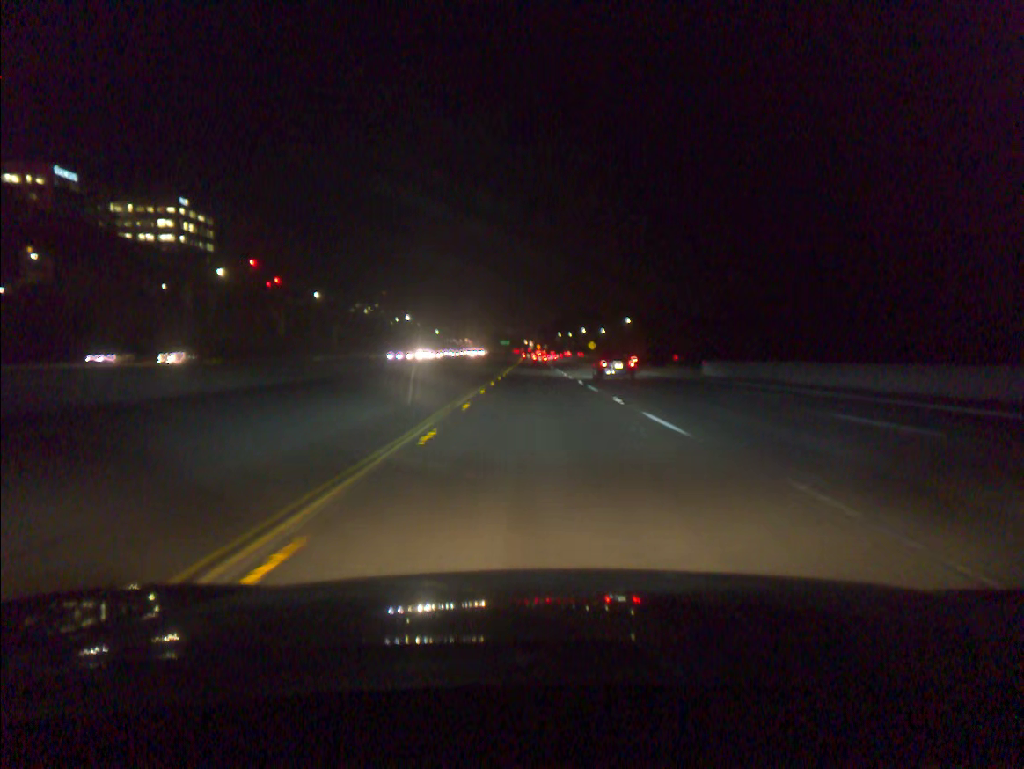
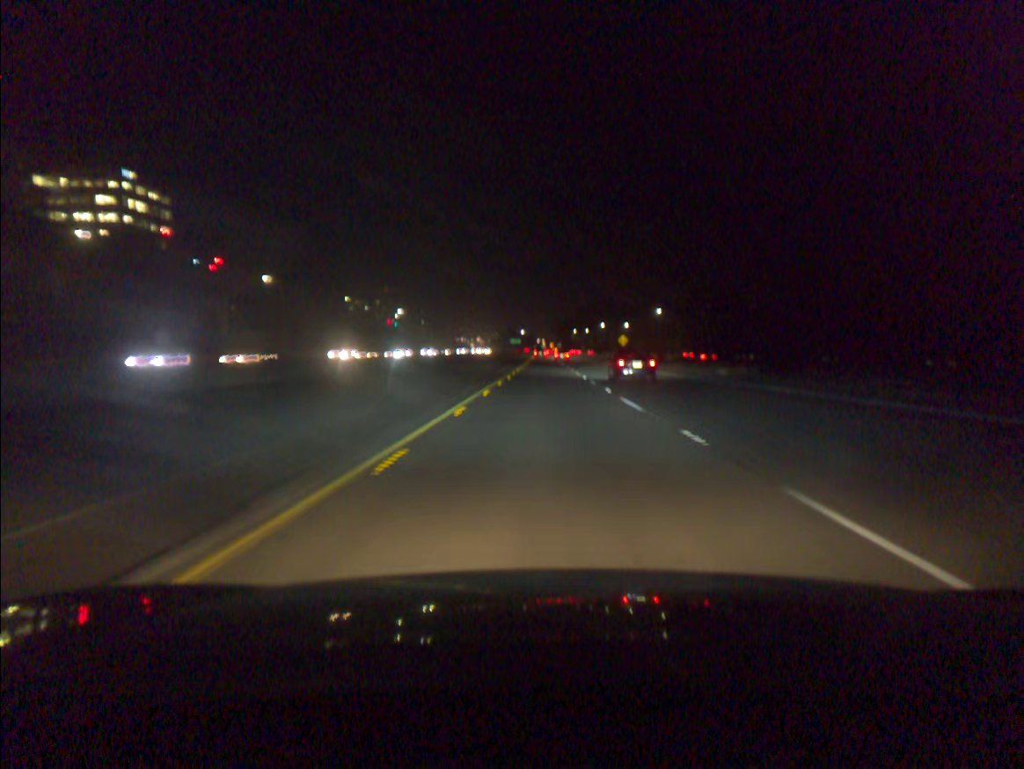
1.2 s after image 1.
(-0.4, +38.7) m; -1°
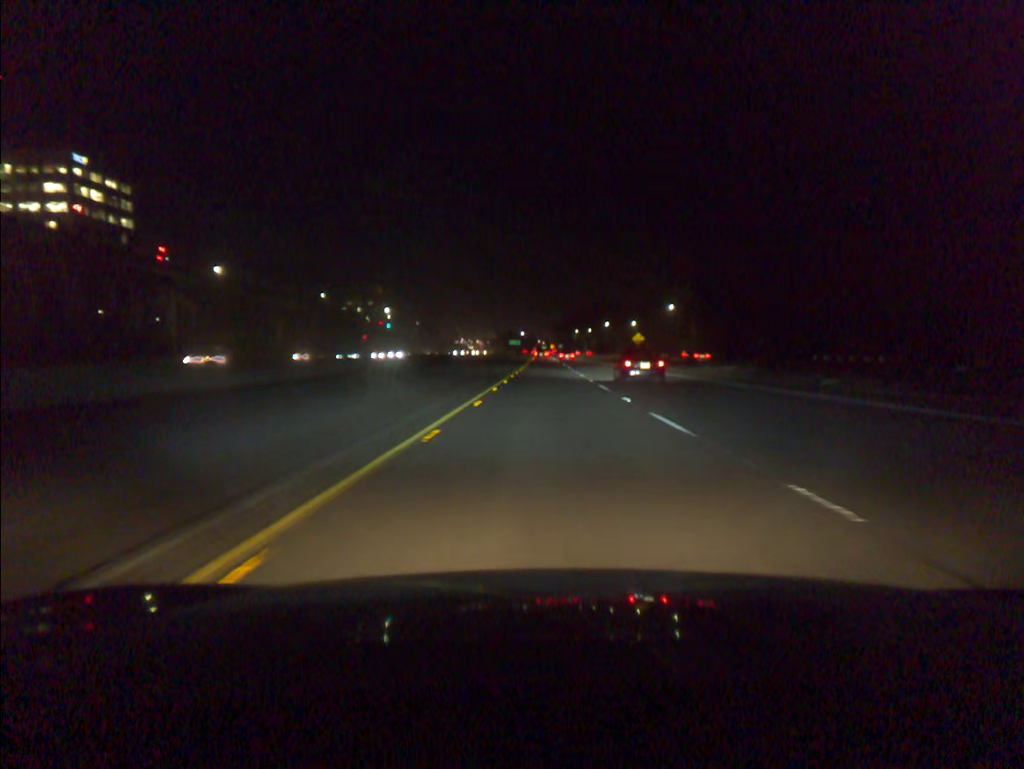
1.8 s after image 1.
(0.0, +19.5) m; 0°
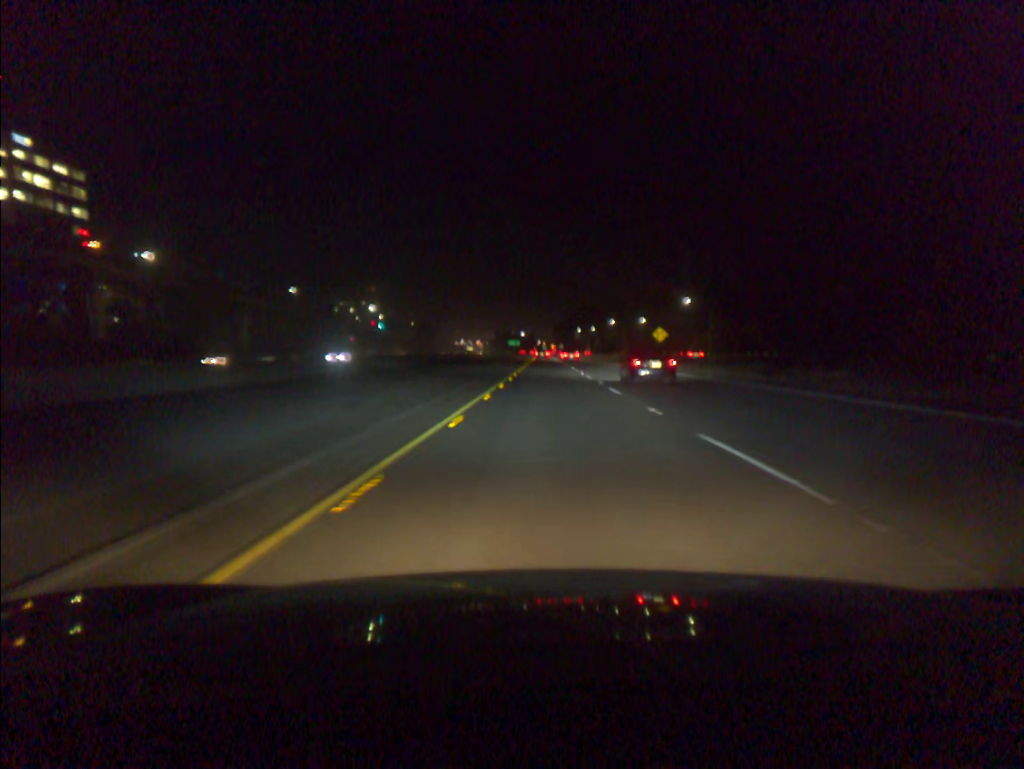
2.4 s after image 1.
(0.0, +19.6) m; 0°
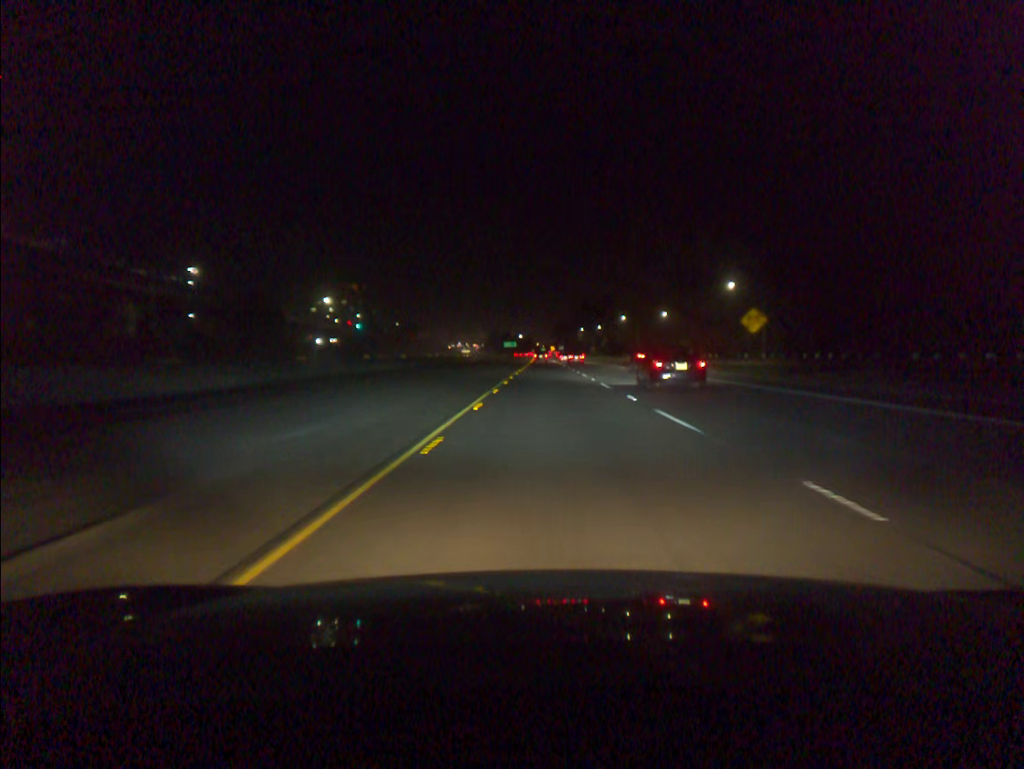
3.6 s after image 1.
(0.0, +39.3) m; 0°
